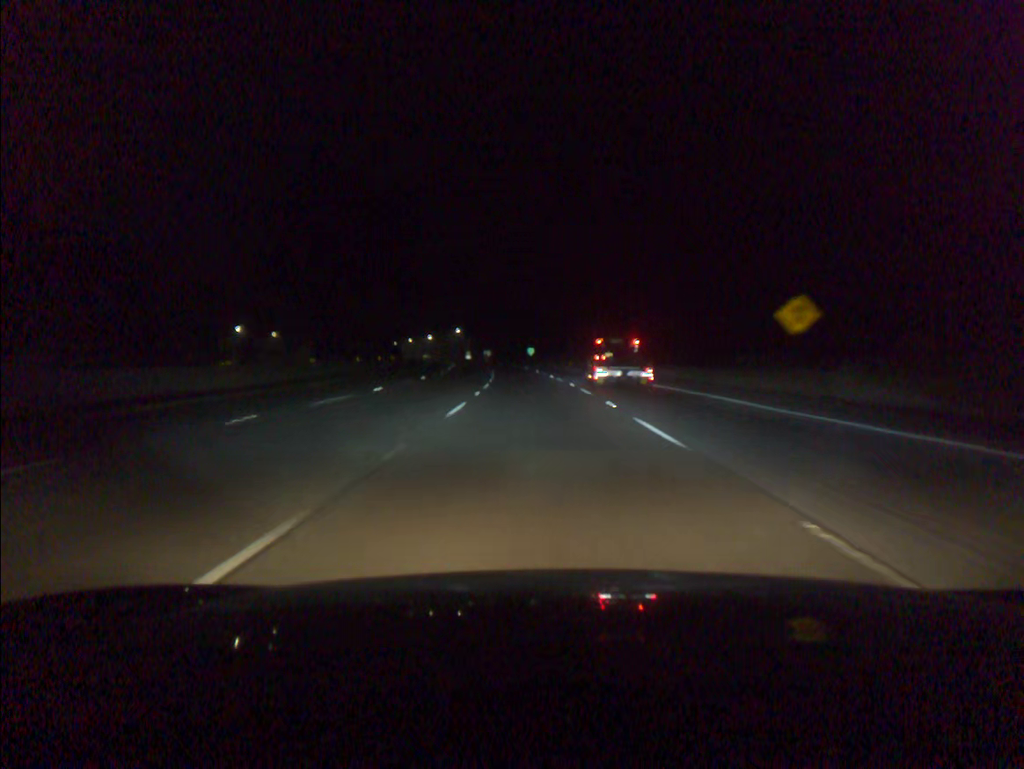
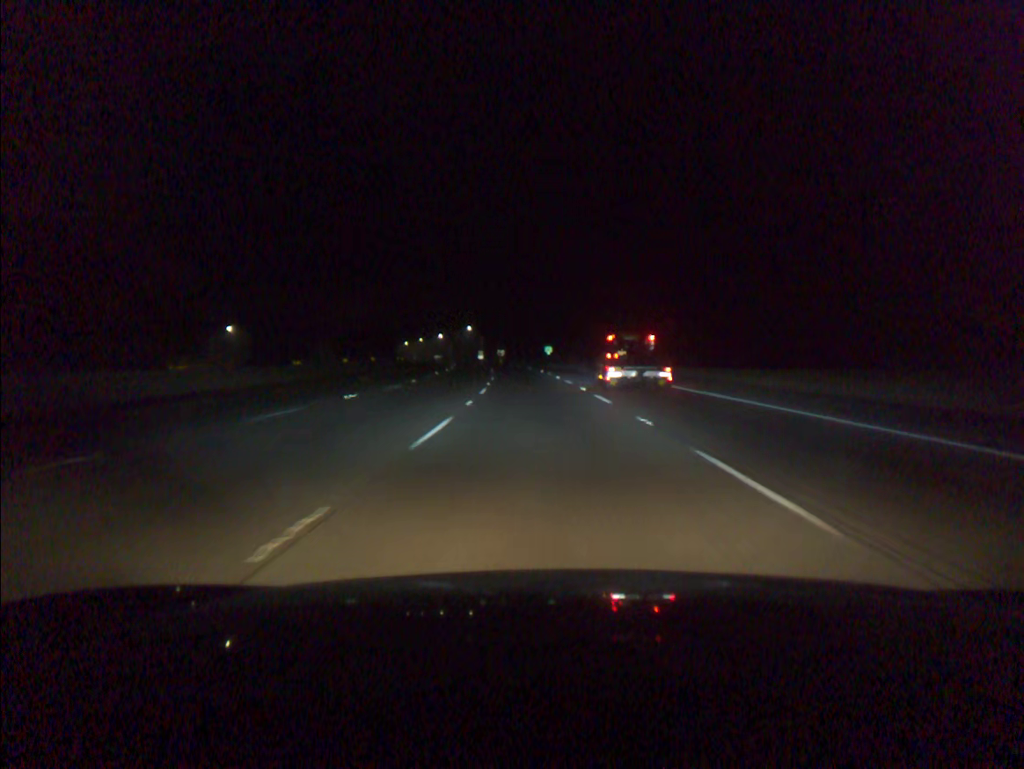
(-0.3, +19.6) m; -1°
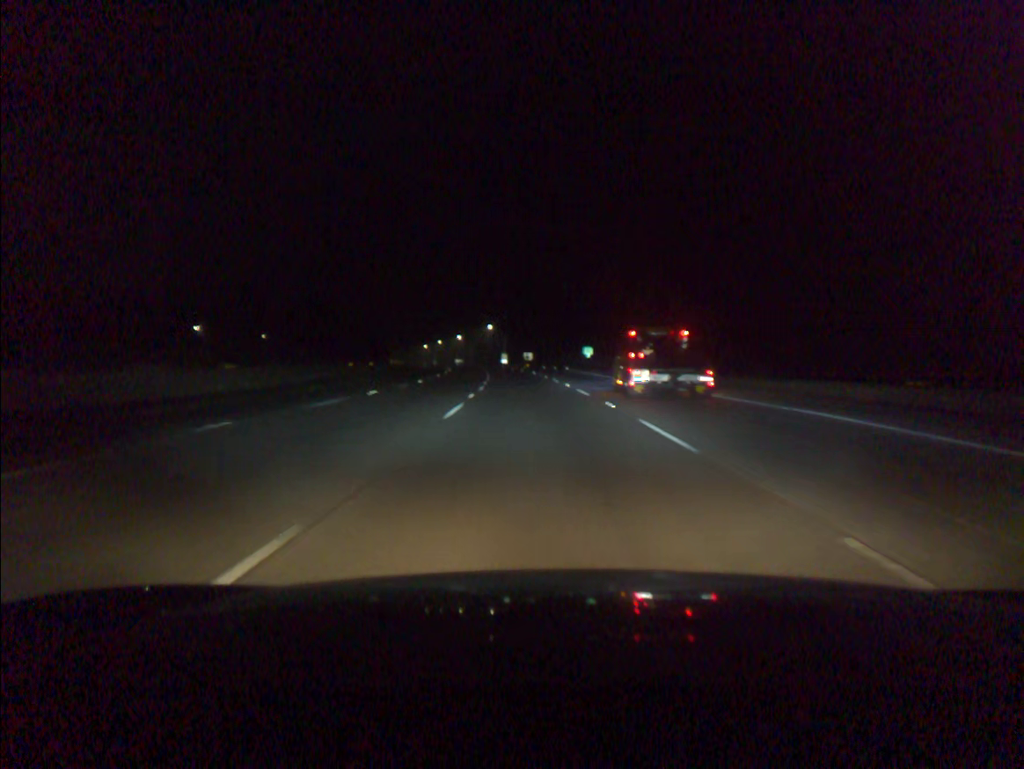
(-0.9, +39.2) m; -2°
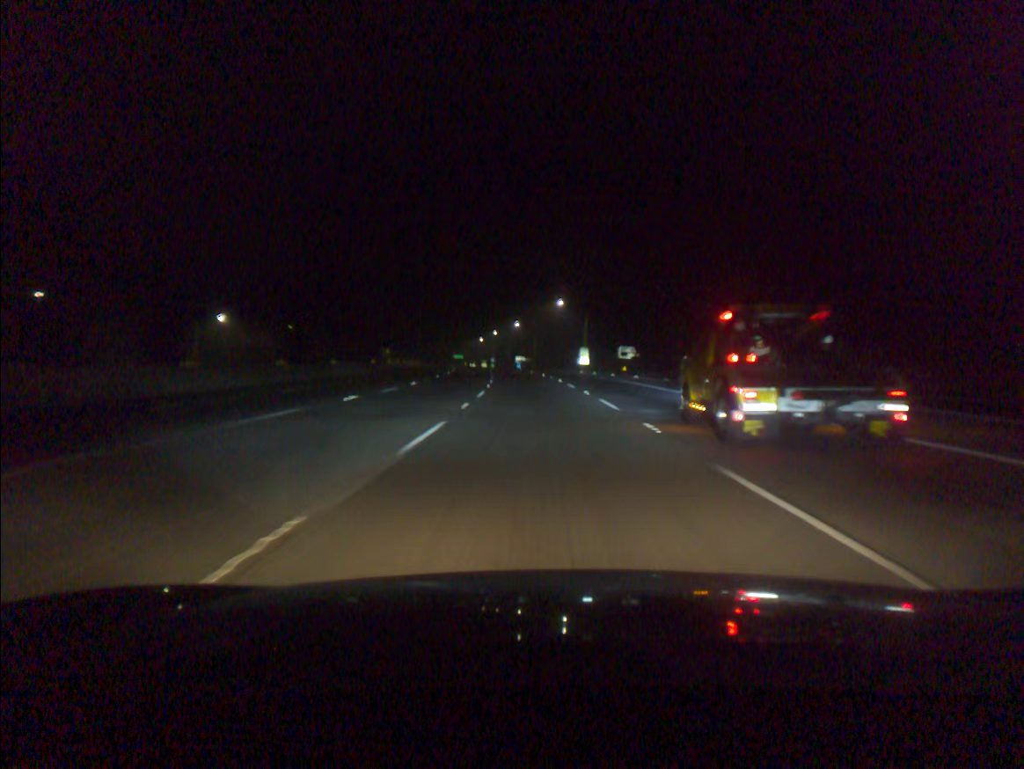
(-3.9, +78.2) m; -6°
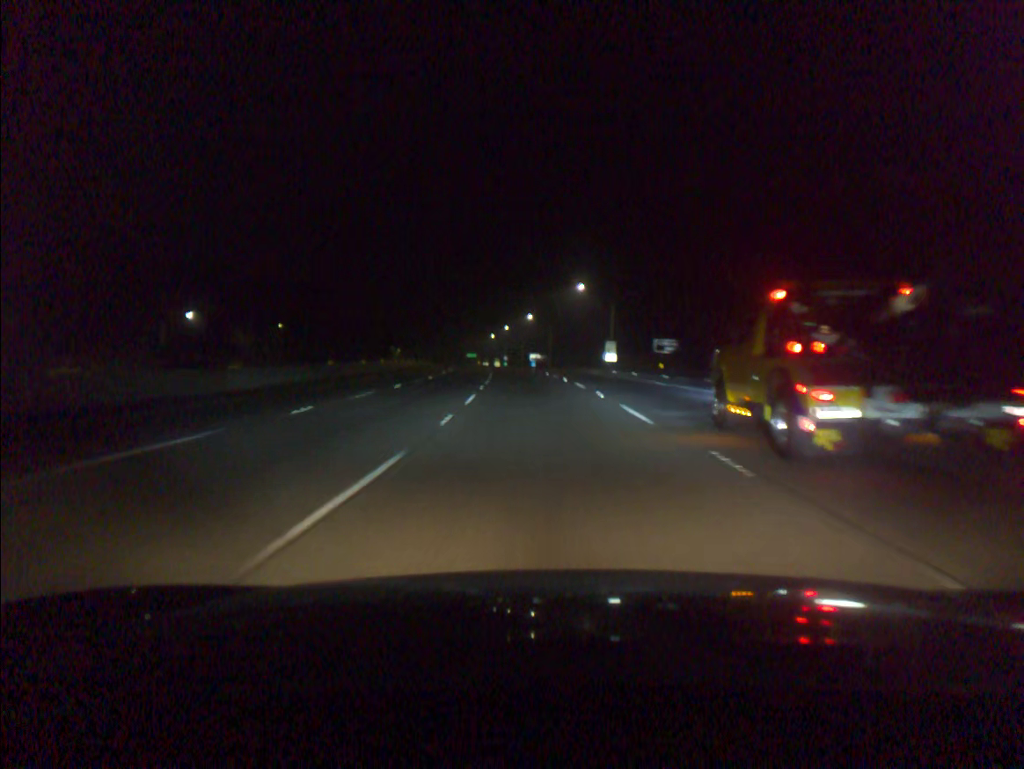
(-0.2, +19.6) m; -1°
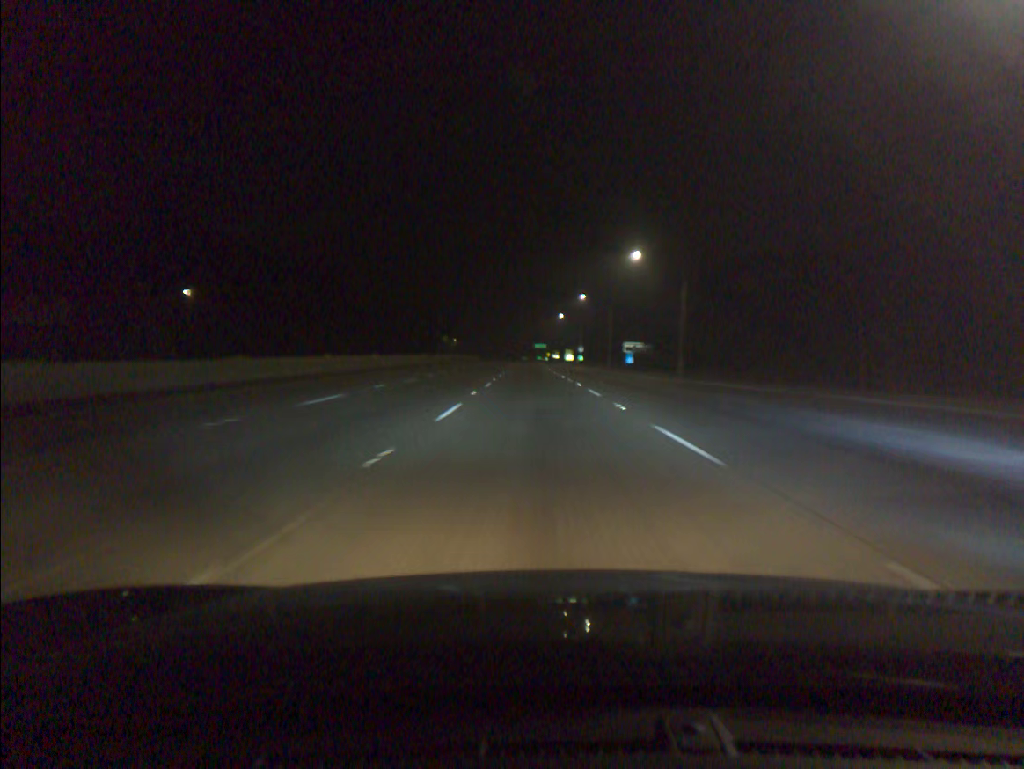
(-3.5, +78.5) m; -5°
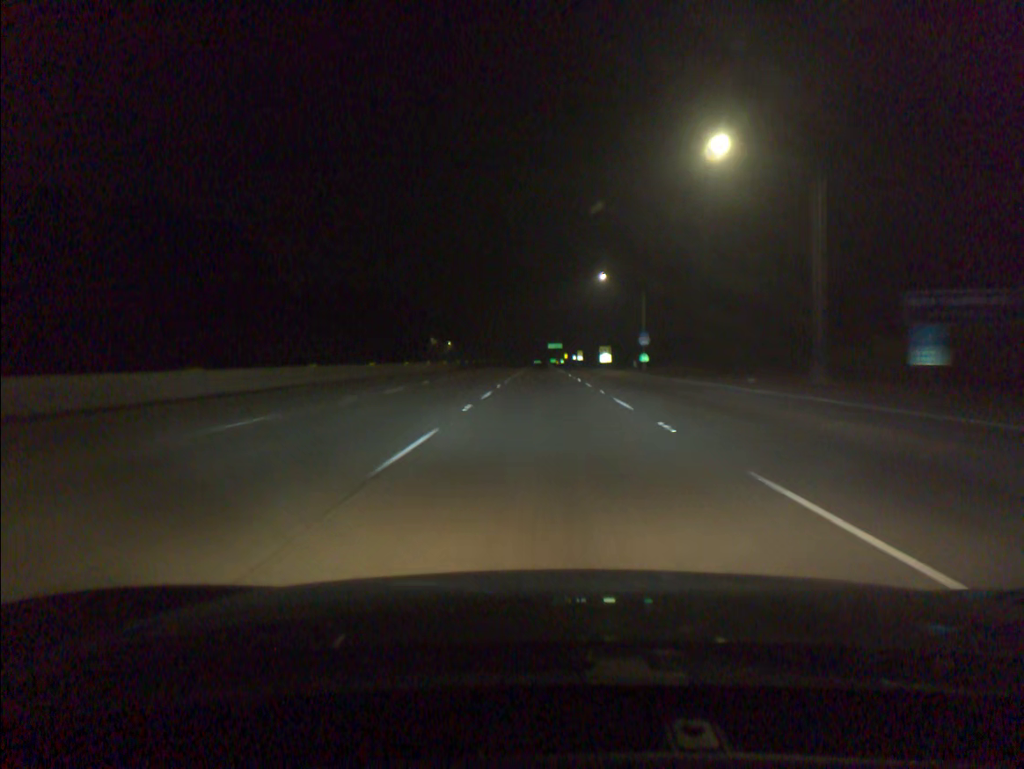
(-1.4, +78.8) m; -1°
